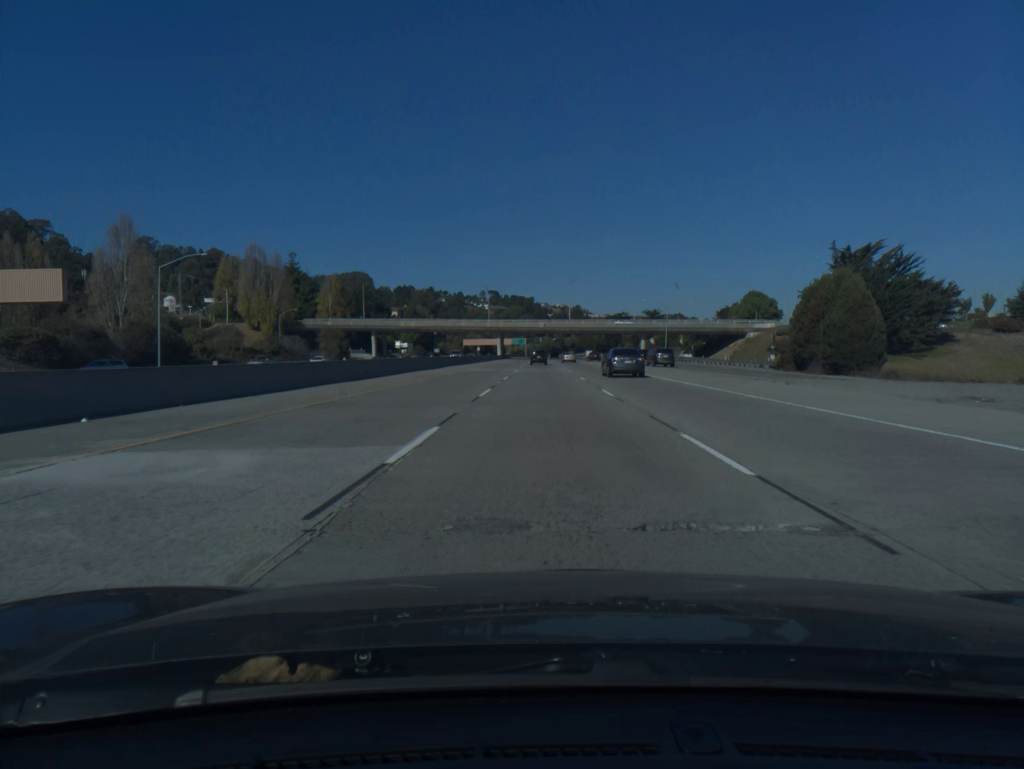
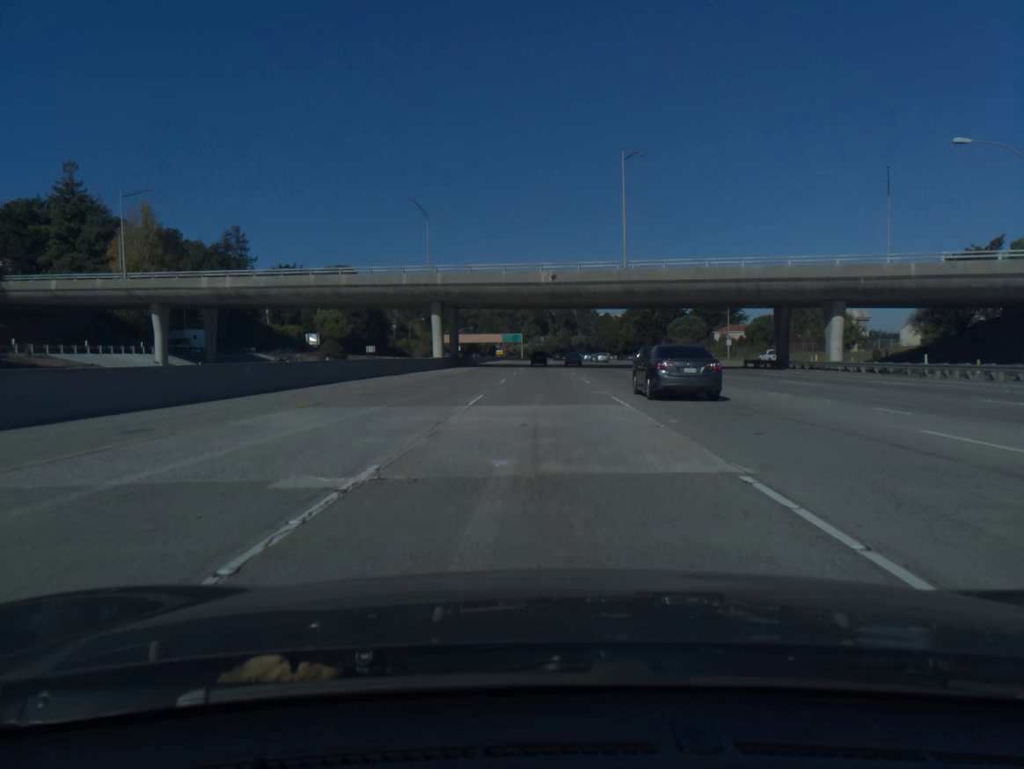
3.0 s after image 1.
(-0.1, +105.7) m; 0°
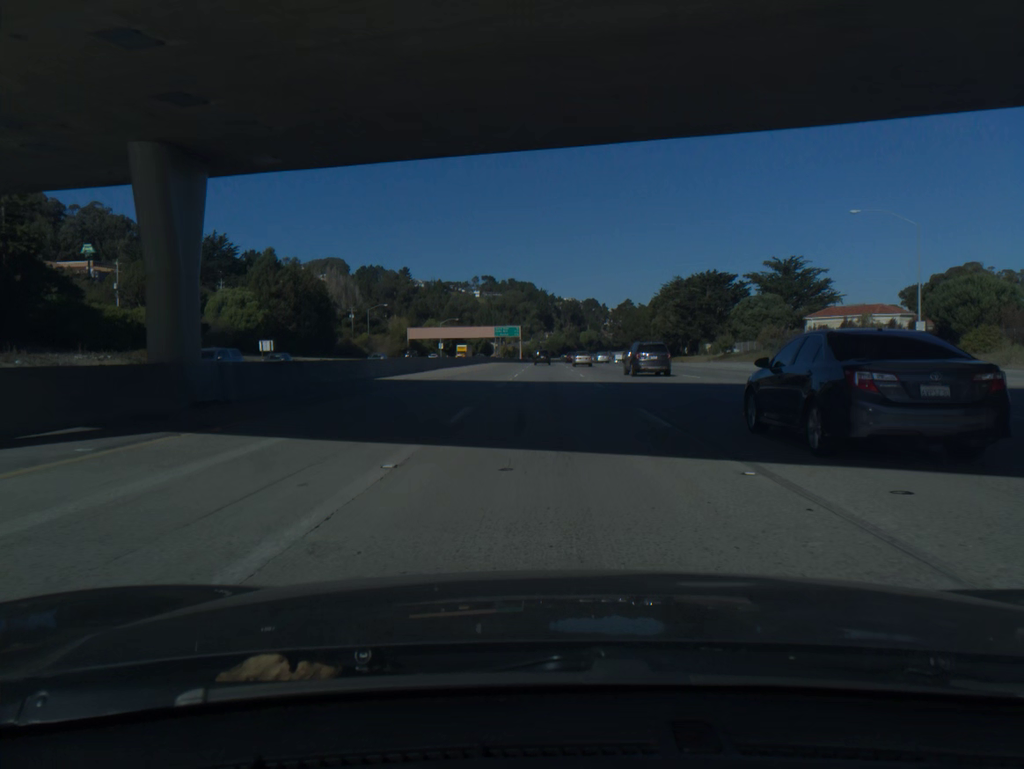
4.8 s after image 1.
(0.0, +62.2) m; 0°
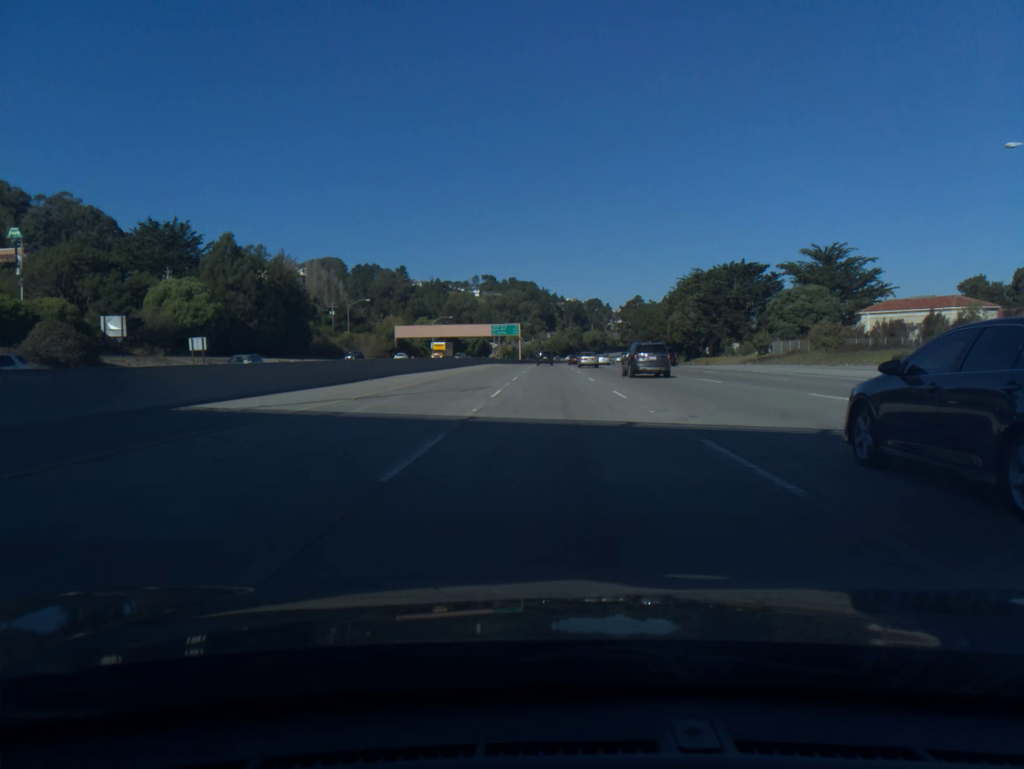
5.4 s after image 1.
(0.0, +20.5) m; 0°
